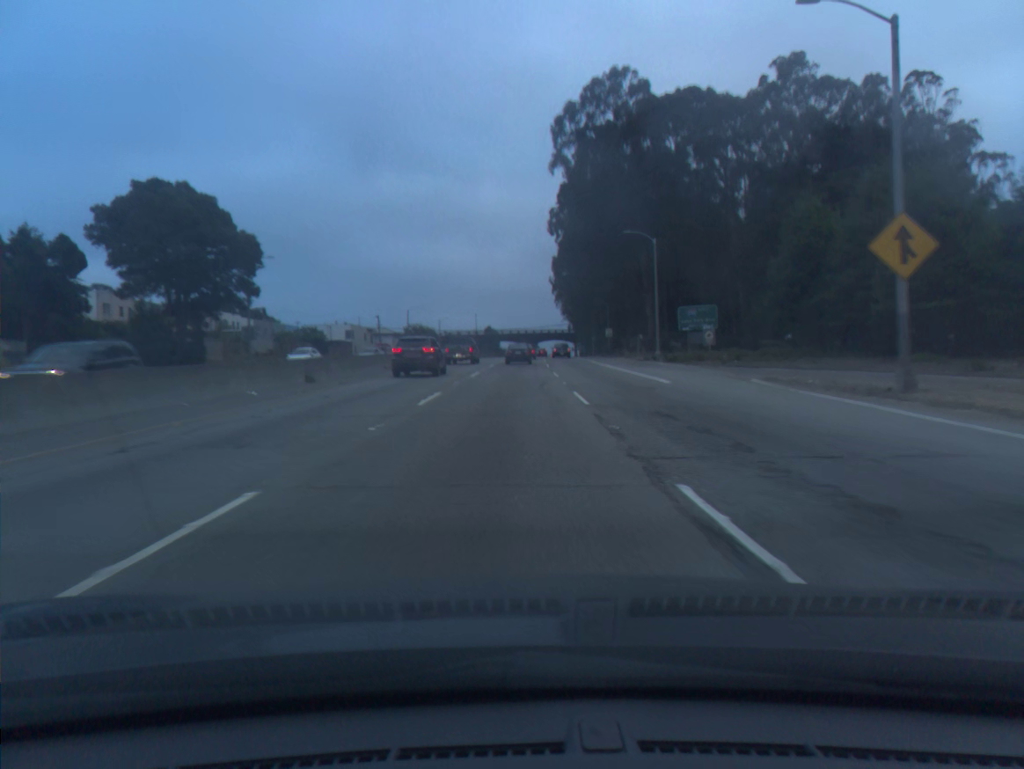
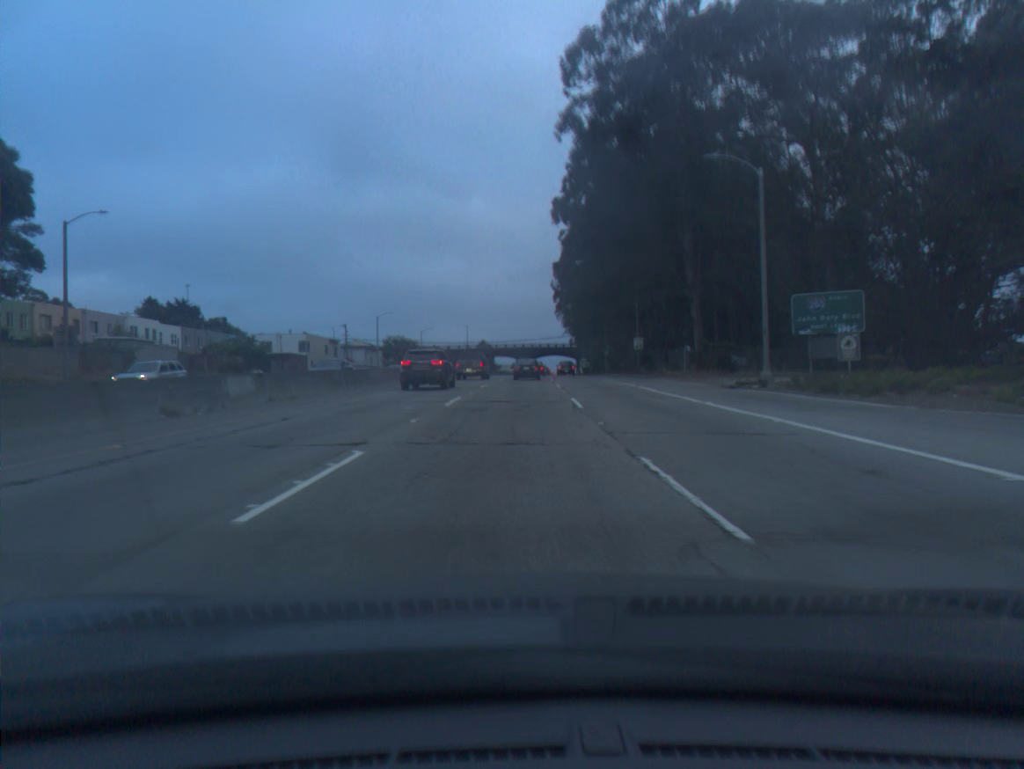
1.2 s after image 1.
(+0.1, +26.7) m; 0°
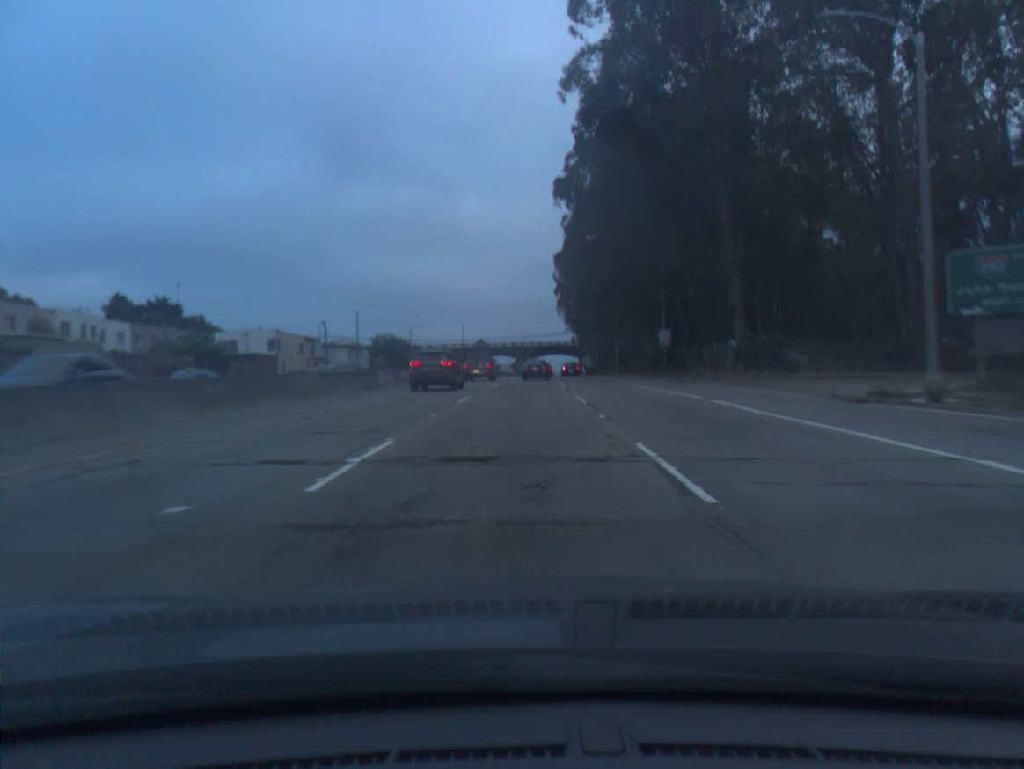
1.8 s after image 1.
(0.0, +13.2) m; 0°
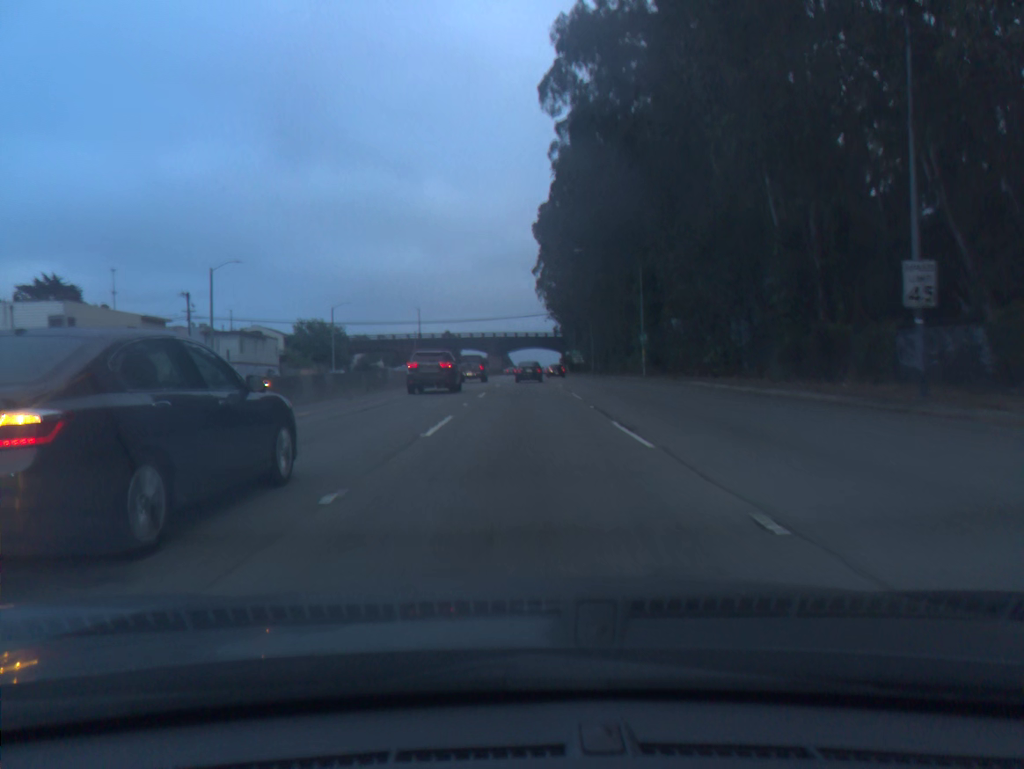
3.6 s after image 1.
(+0.4, +39.6) m; +2°
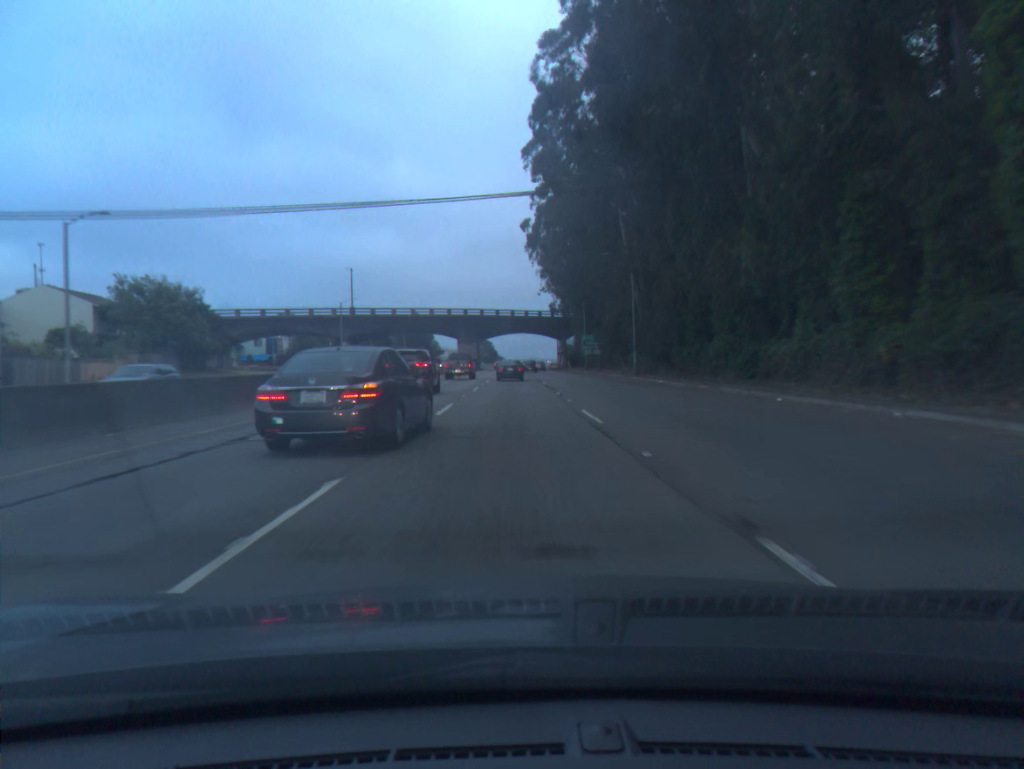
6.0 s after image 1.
(+0.6, +52.8) m; +1°
